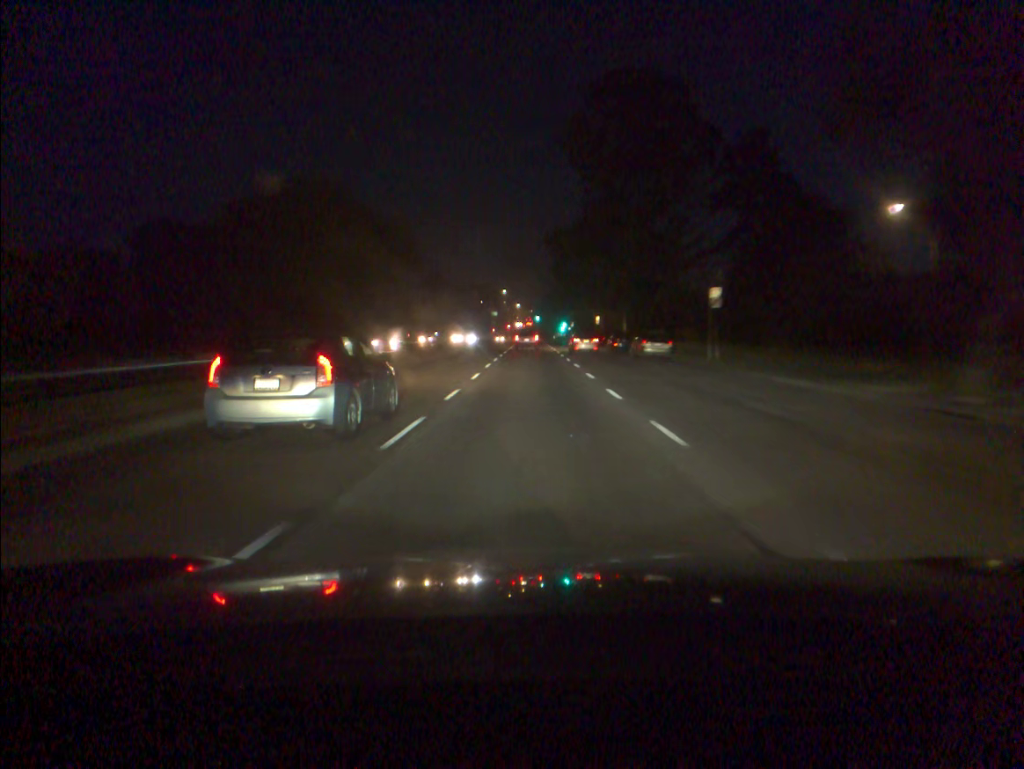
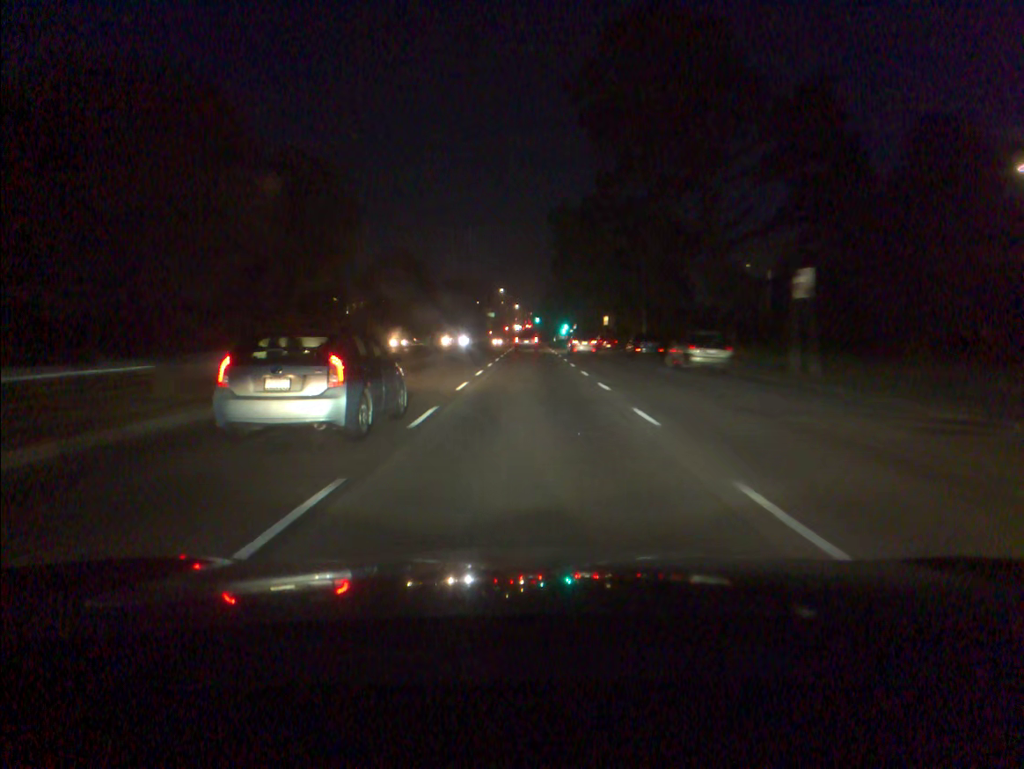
(0.0, +12.2) m; 0°
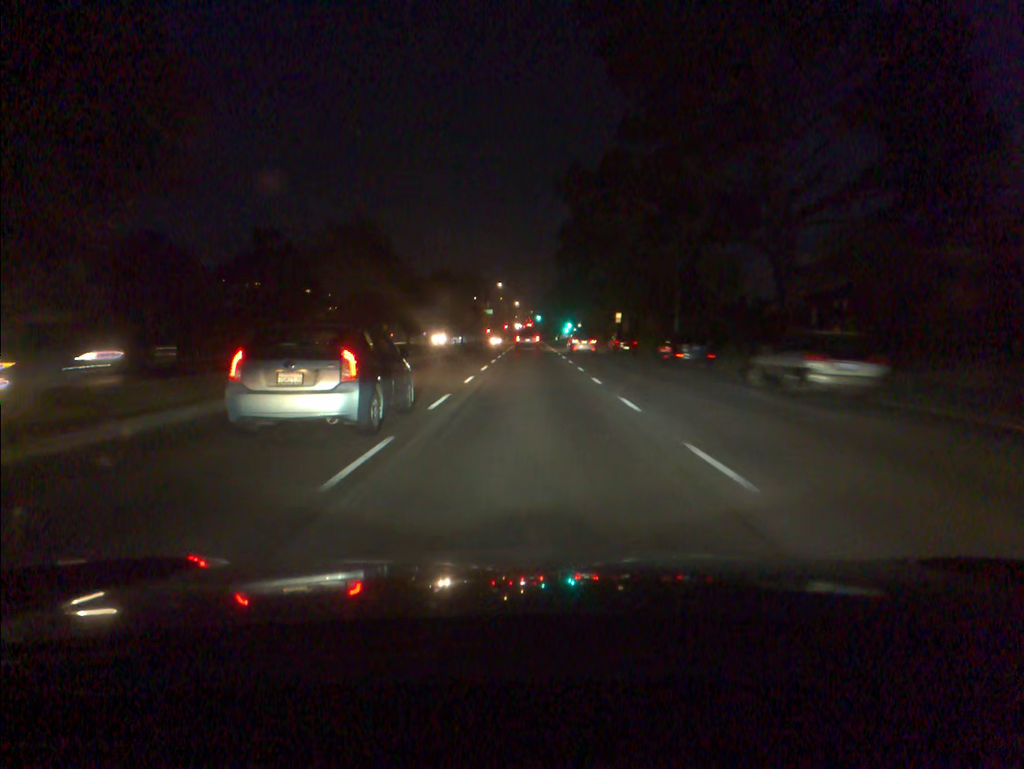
(0.0, +12.2) m; 0°
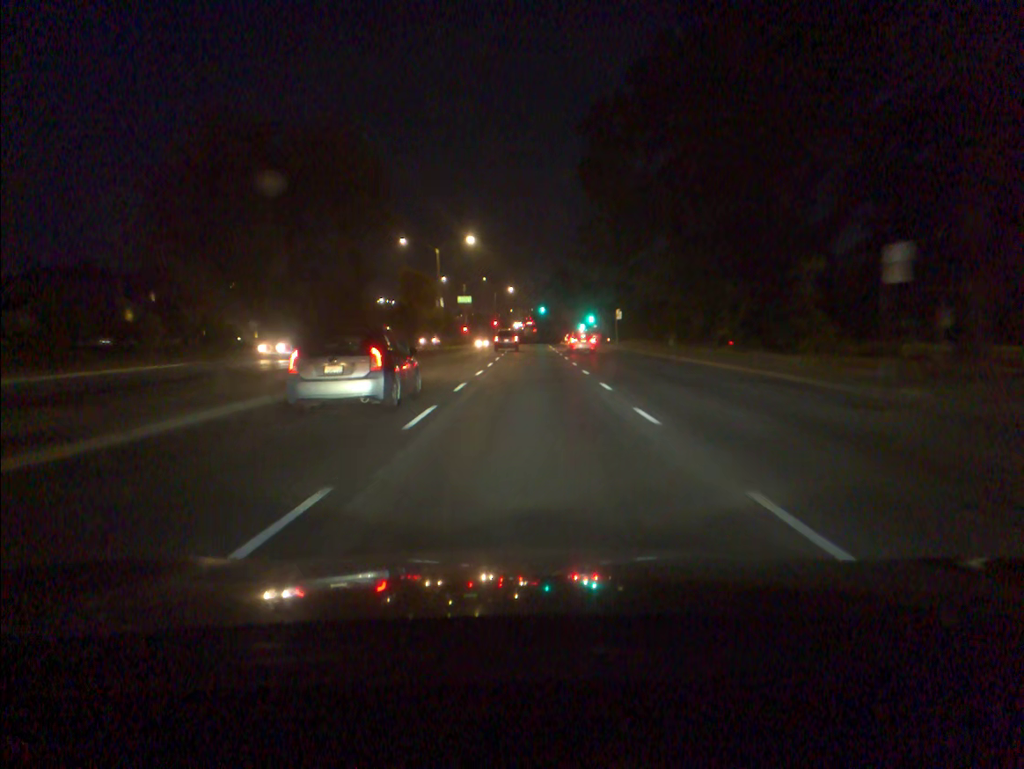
(+0.1, +60.8) m; 0°
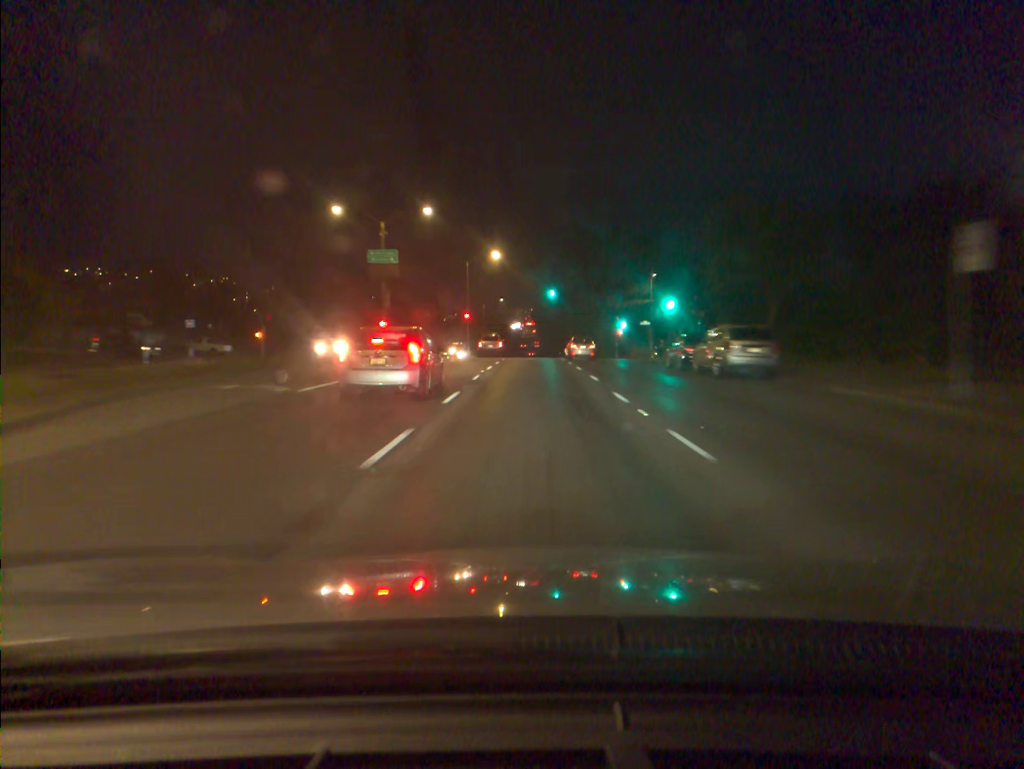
(0.0, +61.0) m; 0°
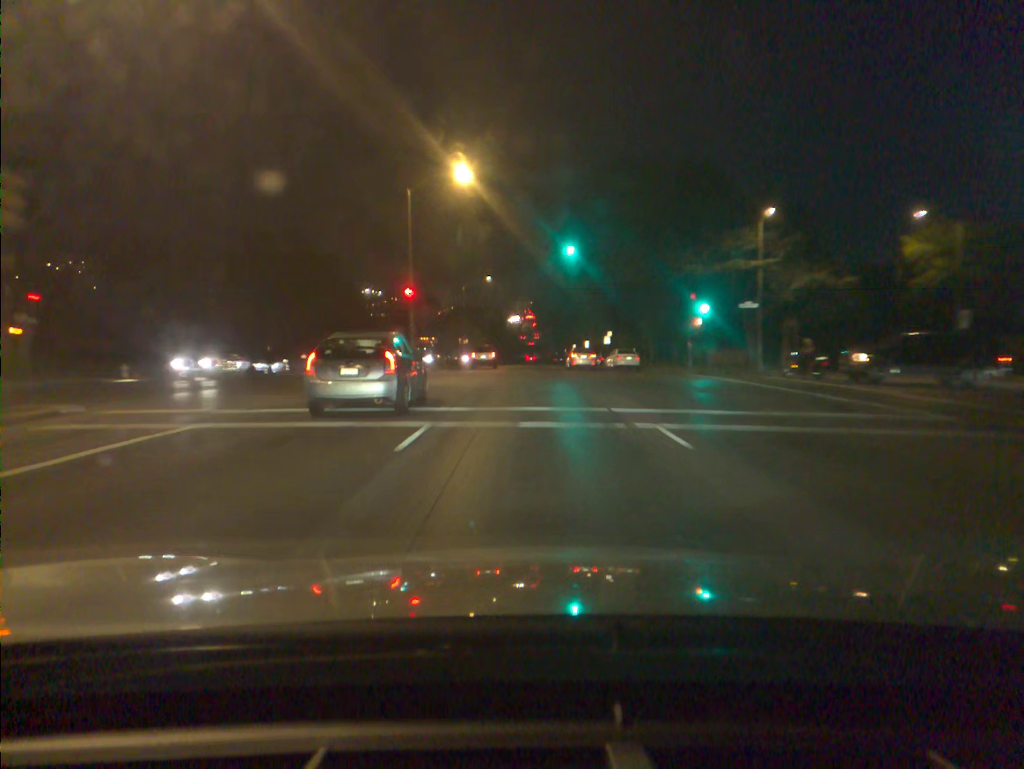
(0.0, +36.5) m; 0°
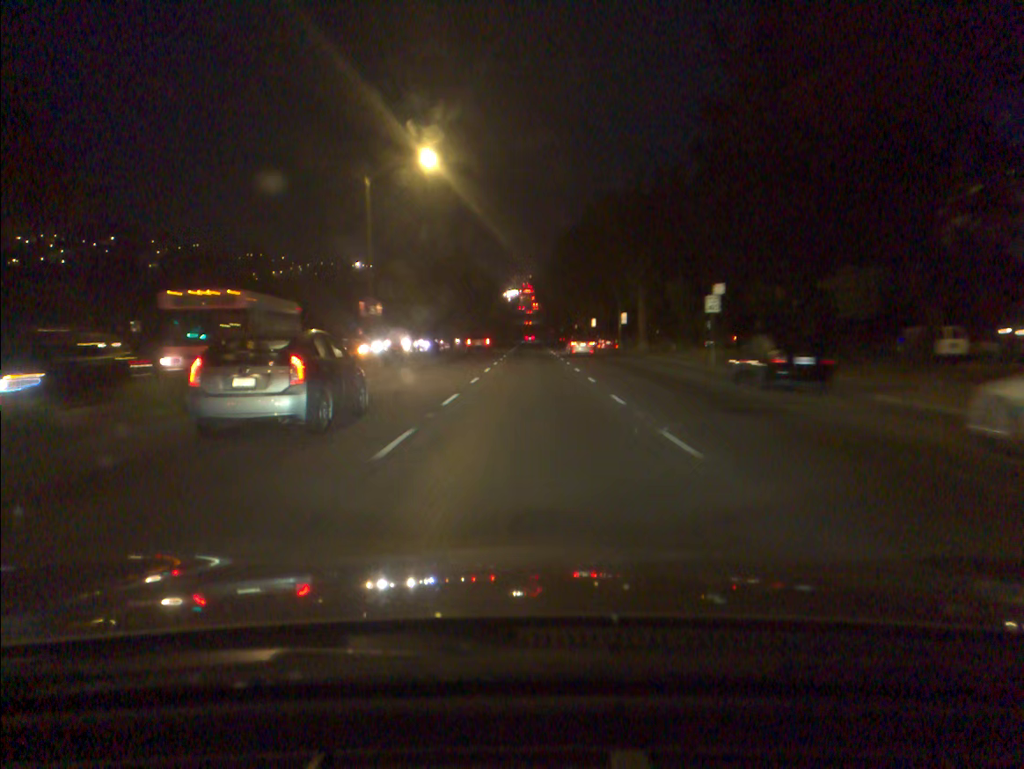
(+0.1, +49.0) m; 0°
